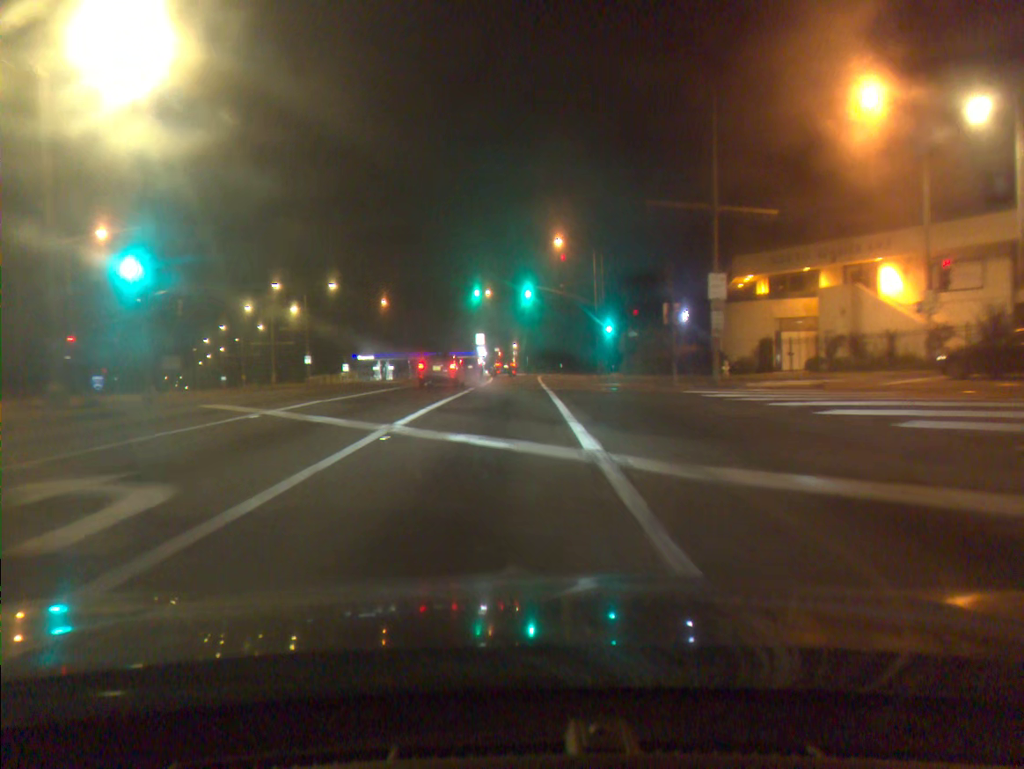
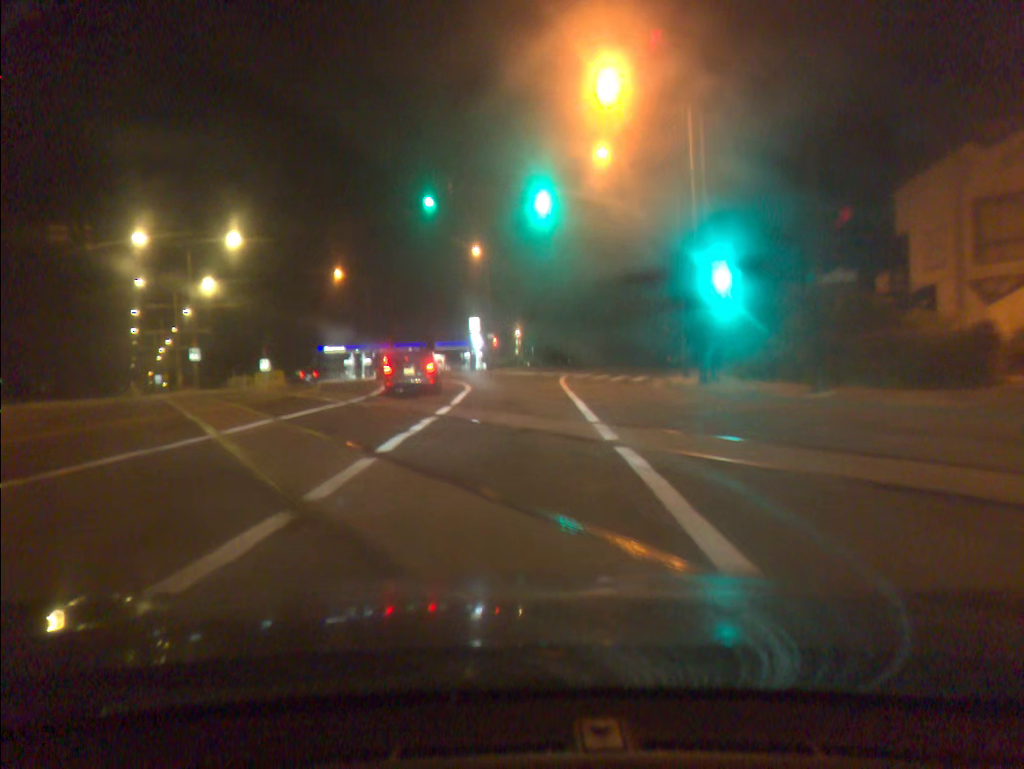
(-0.1, +31.0) m; 0°
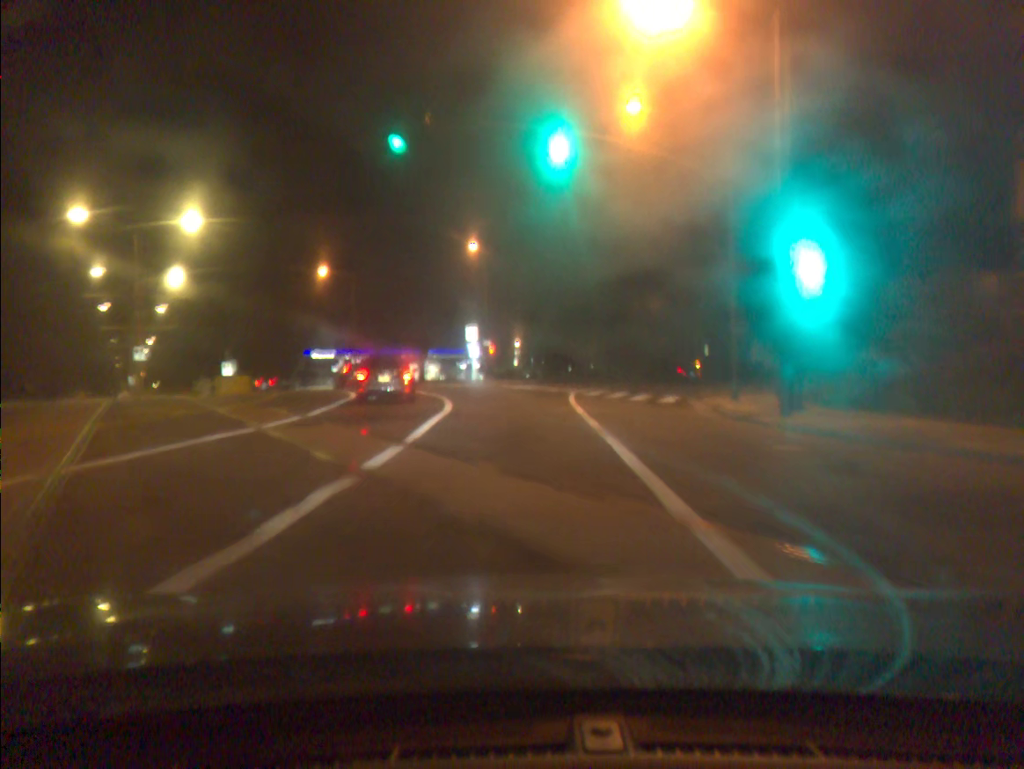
(-0.1, +7.9) m; 0°
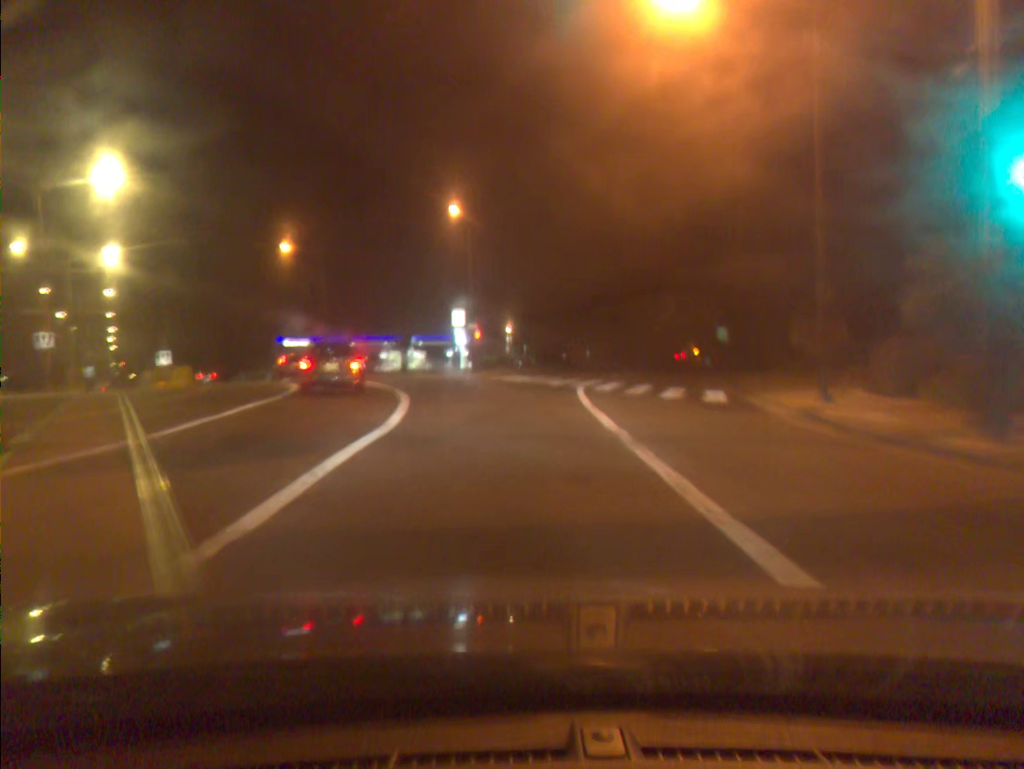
(0.0, +7.9) m; 0°
